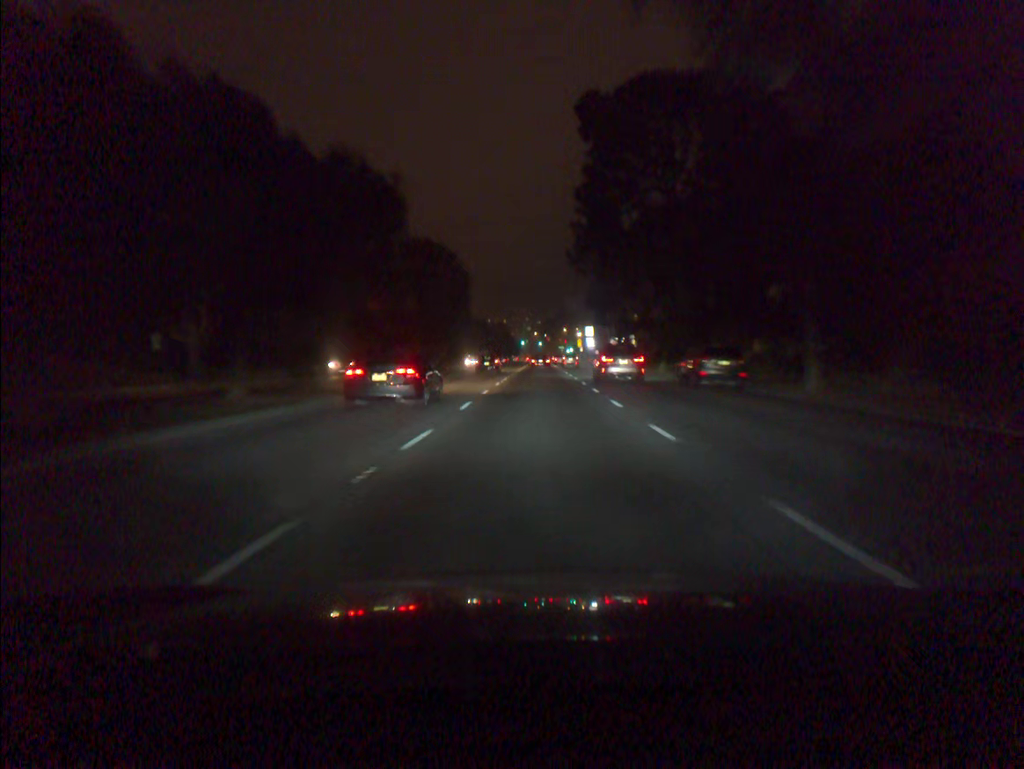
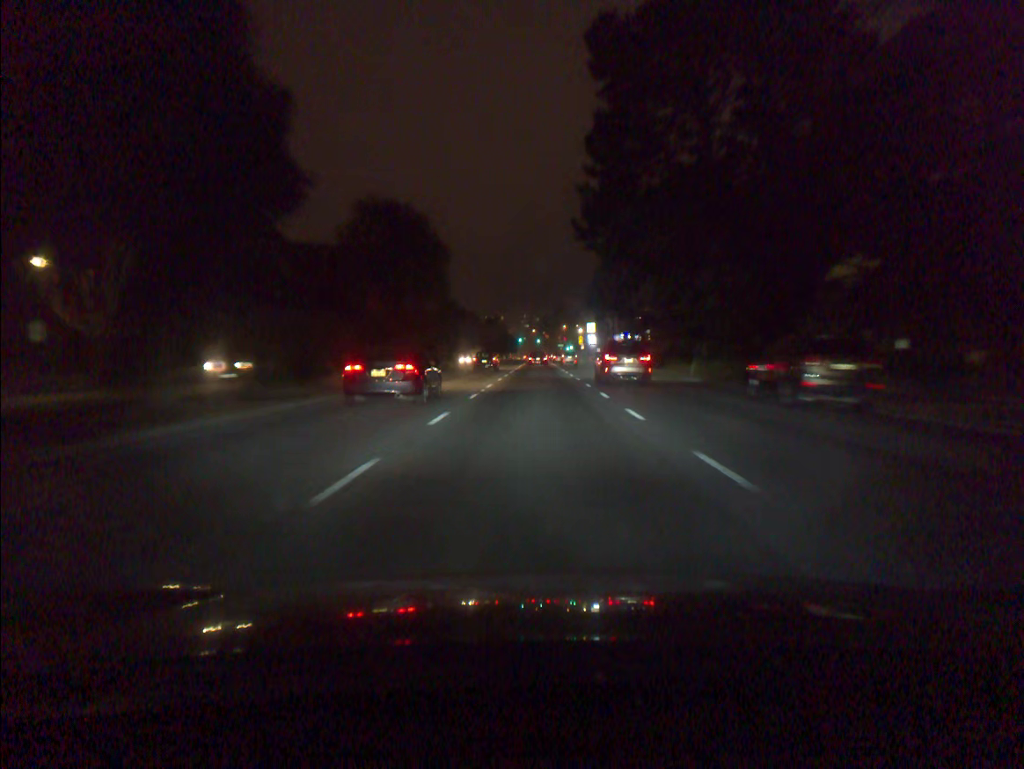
(0.0, +11.4) m; 0°
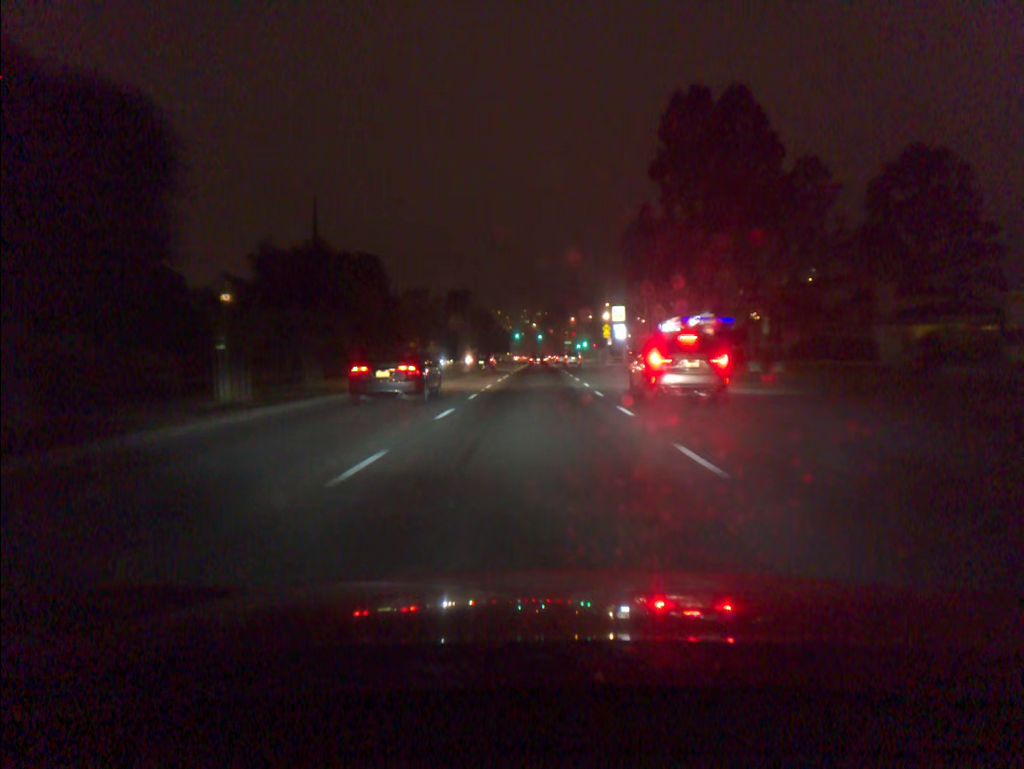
(0.0, +56.7) m; 0°
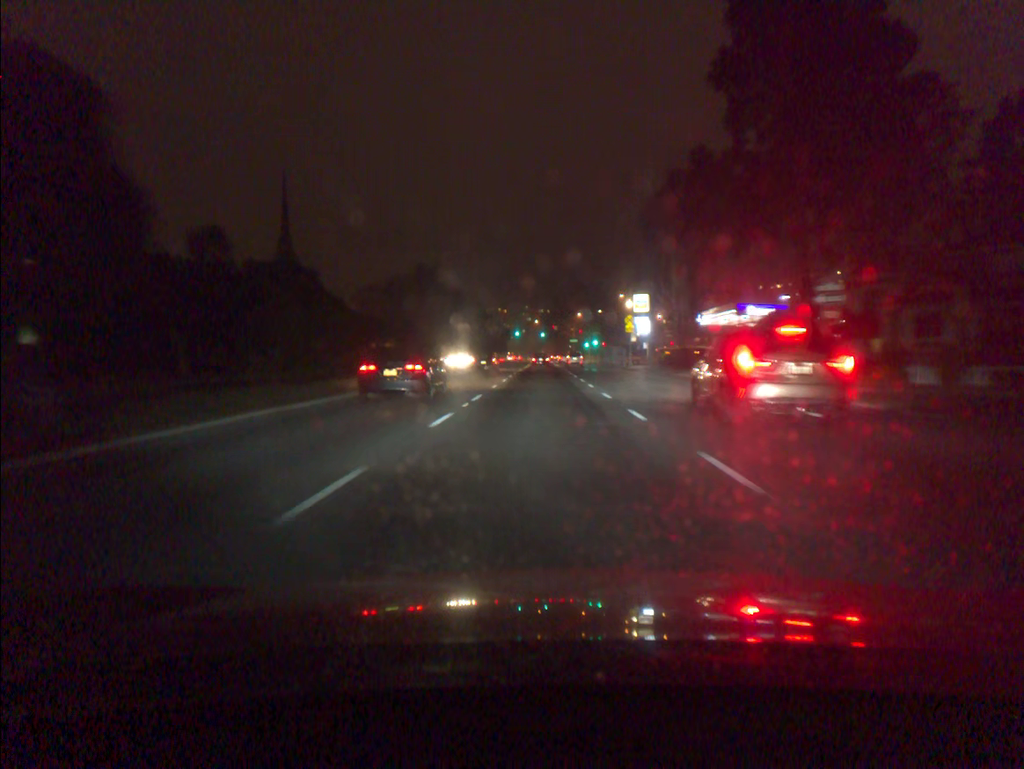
(0.0, +22.6) m; 0°
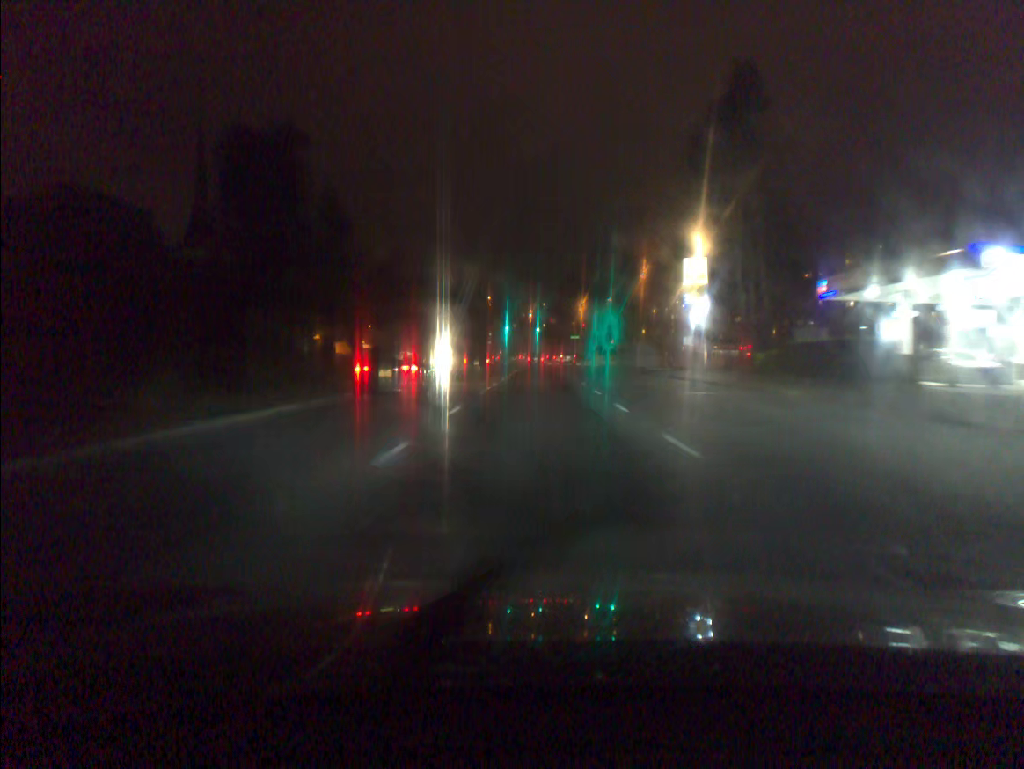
(+0.1, +33.9) m; 0°
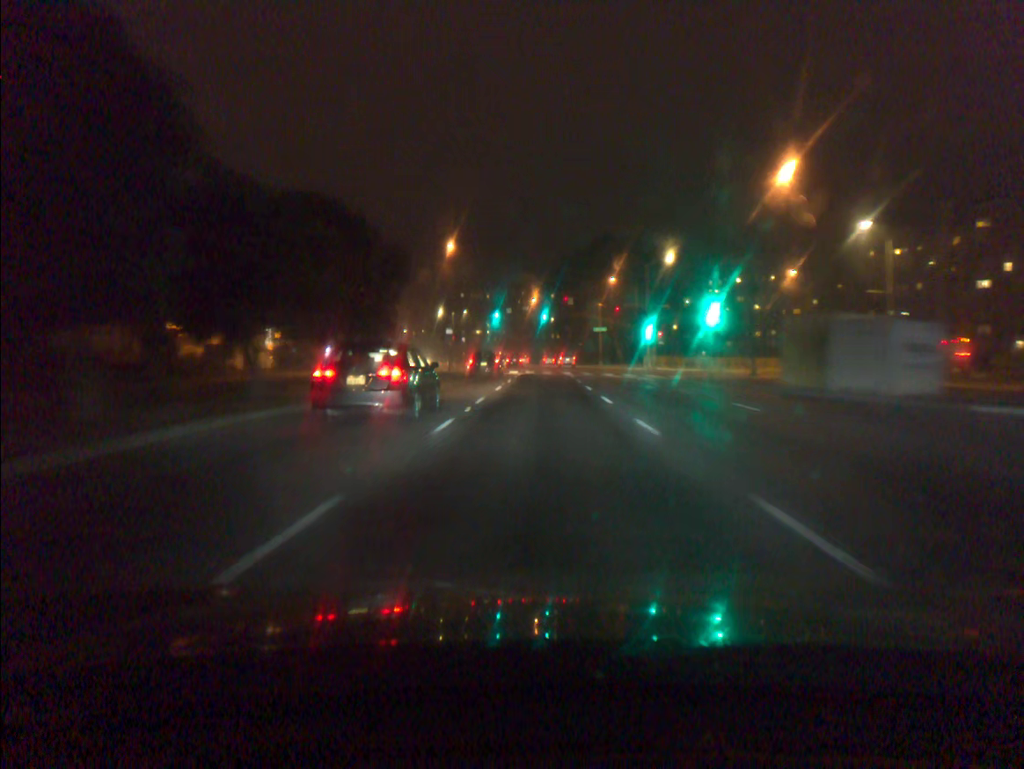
(-0.1, +56.8) m; 0°
